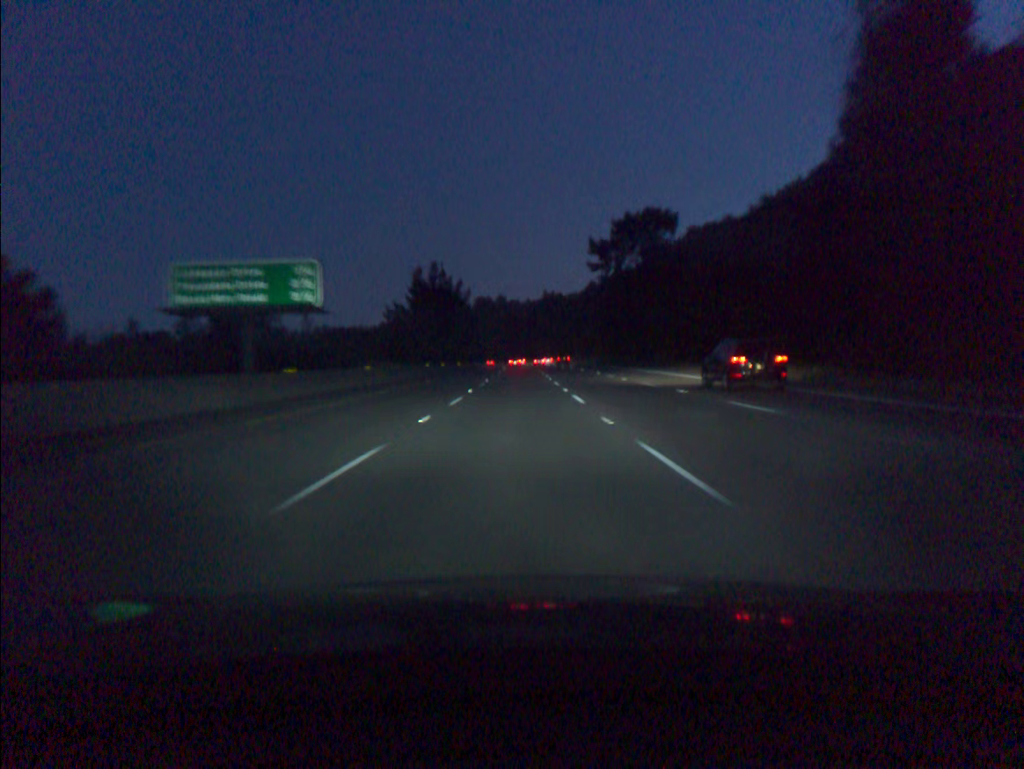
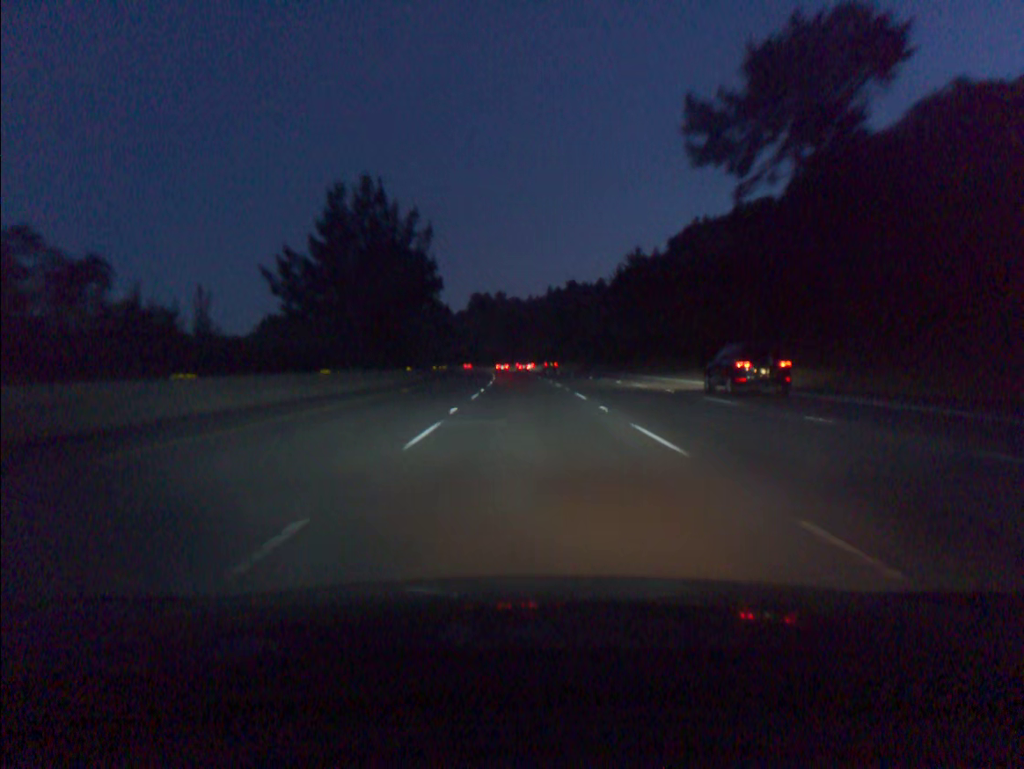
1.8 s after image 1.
(-0.2, +54.8) m; 0°
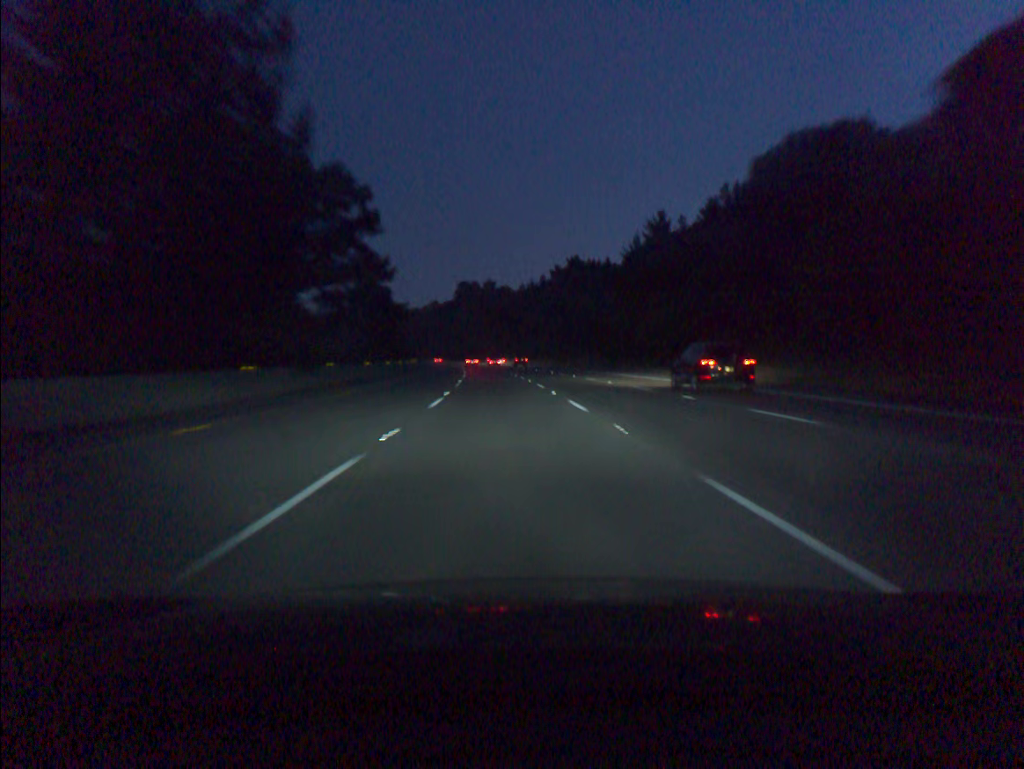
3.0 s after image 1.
(+0.2, +36.1) m; +1°
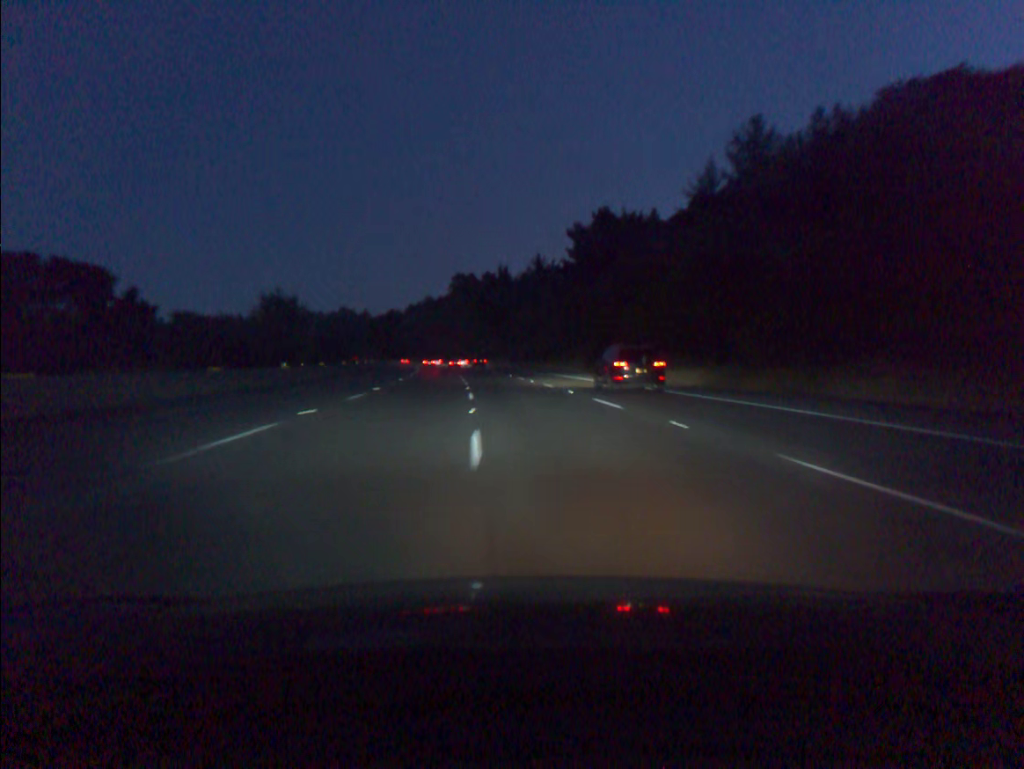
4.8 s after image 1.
(+0.1, +52.8) m; 0°
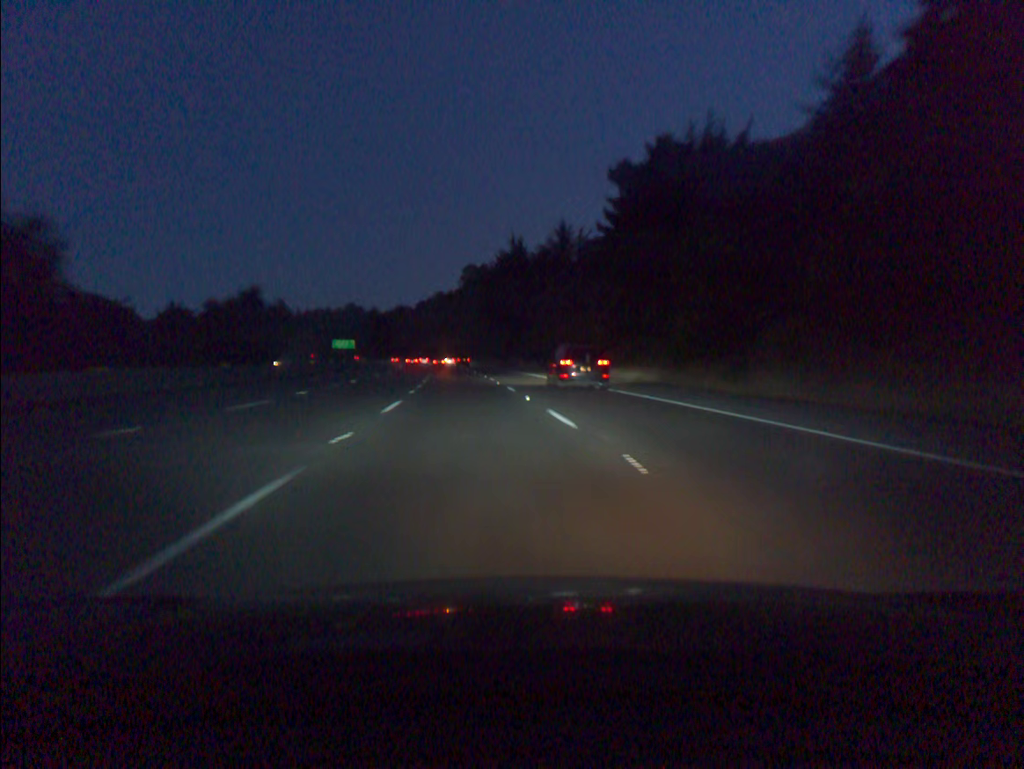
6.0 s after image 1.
(-0.3, +34.7) m; -1°
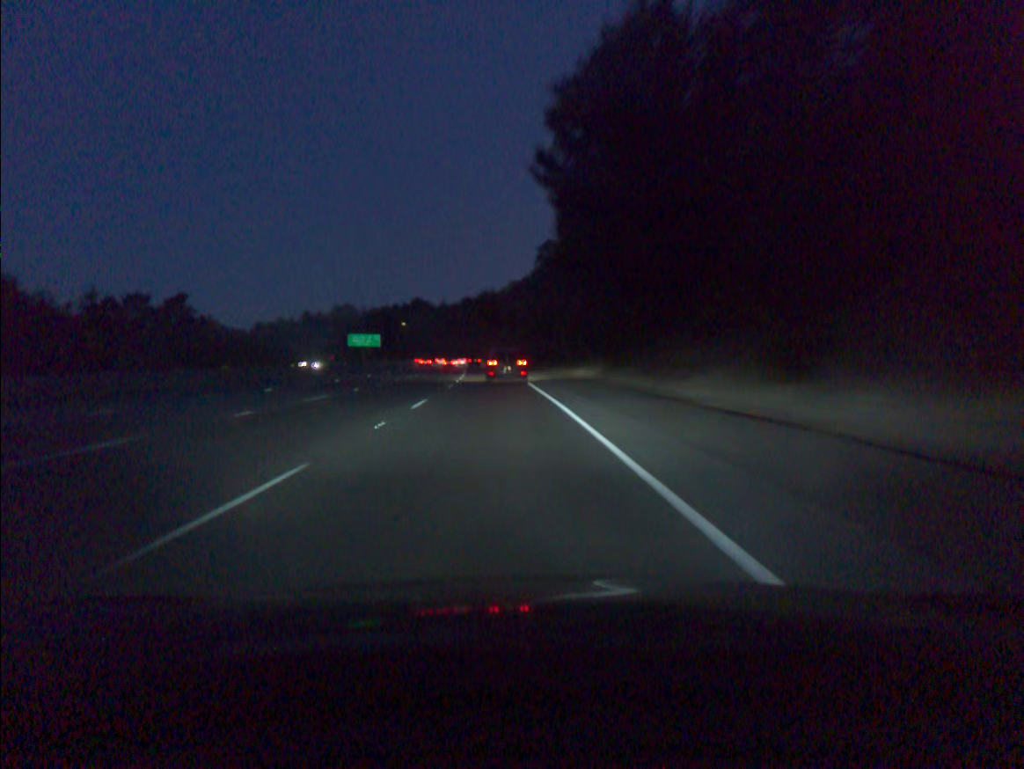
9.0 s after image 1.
(-2.8, +82.3) m; -6°
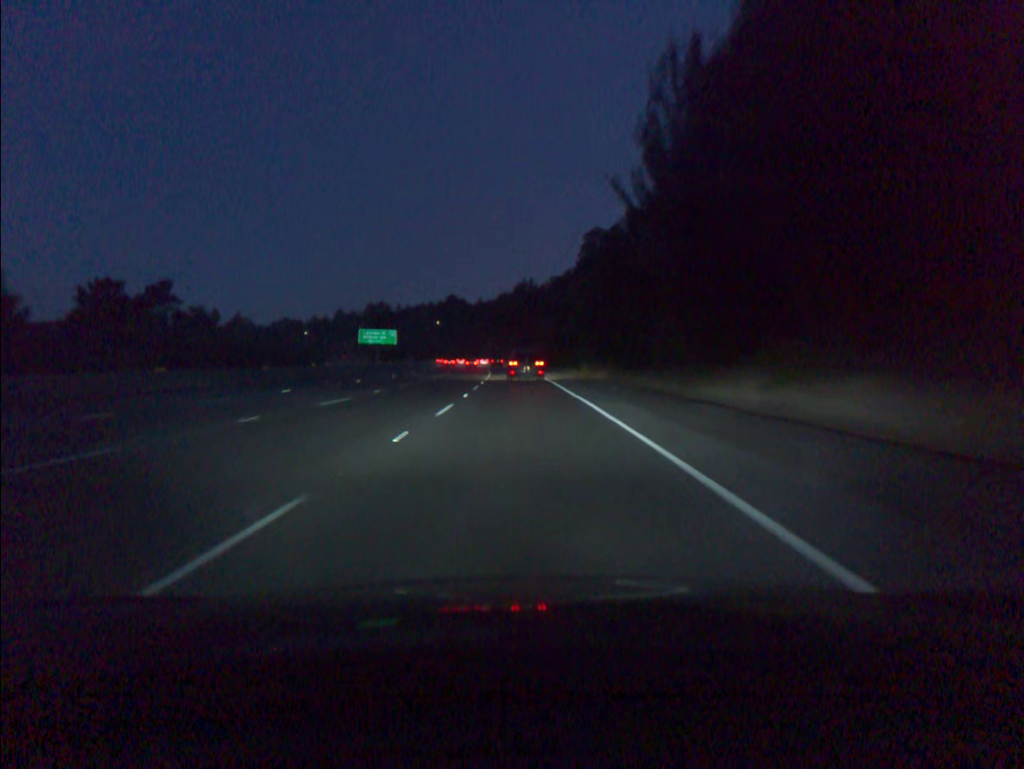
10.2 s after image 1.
(-1.0, +31.4) m; -3°
